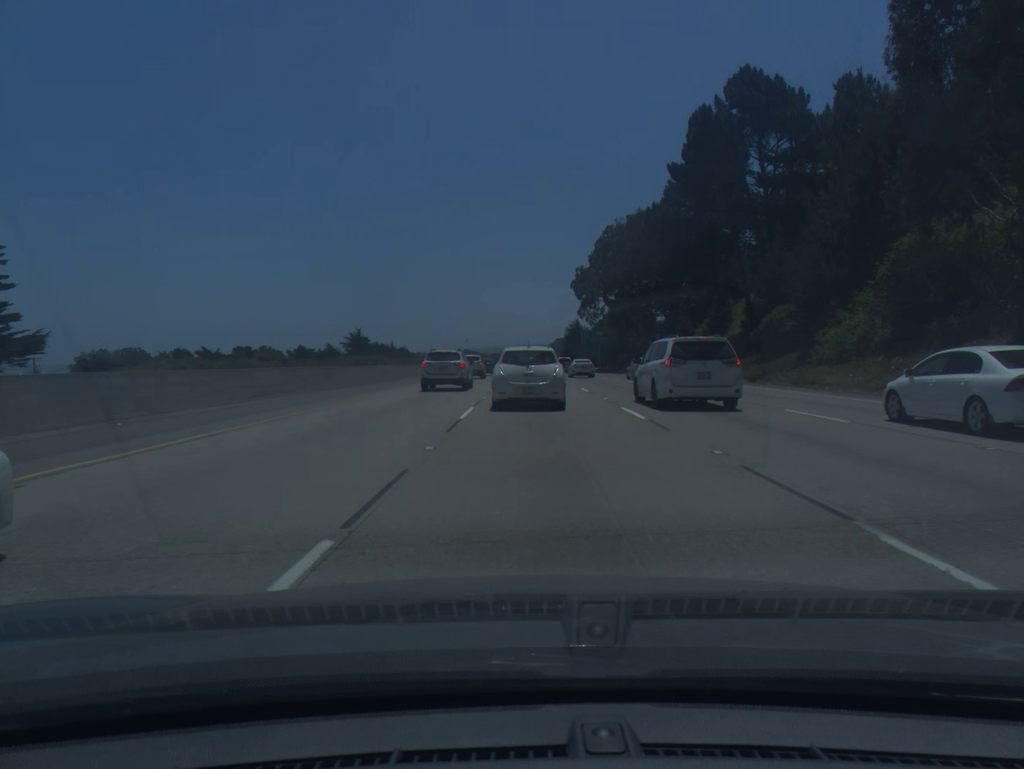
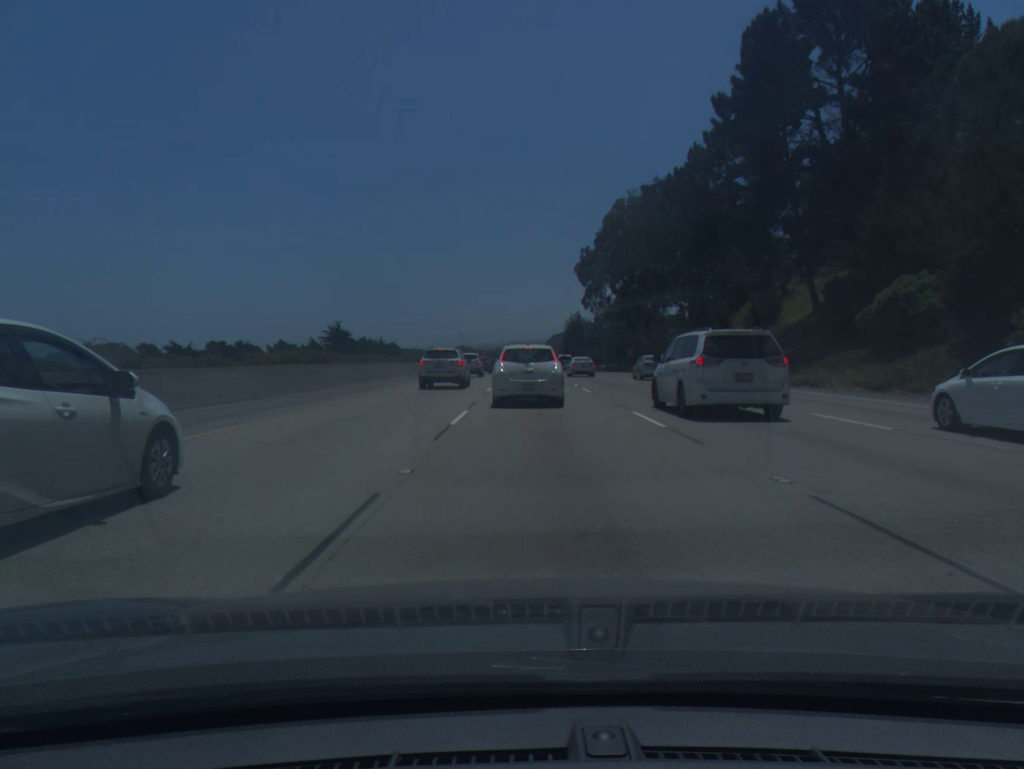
(0.0, +16.4) m; 0°
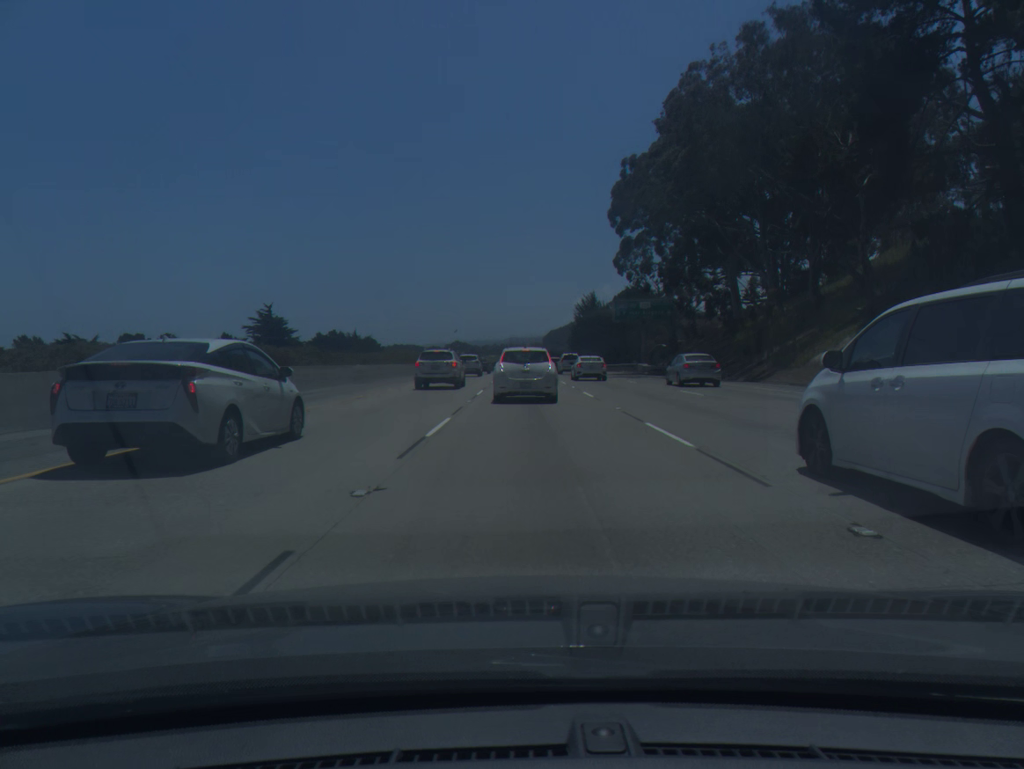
(+0.2, +46.1) m; 0°
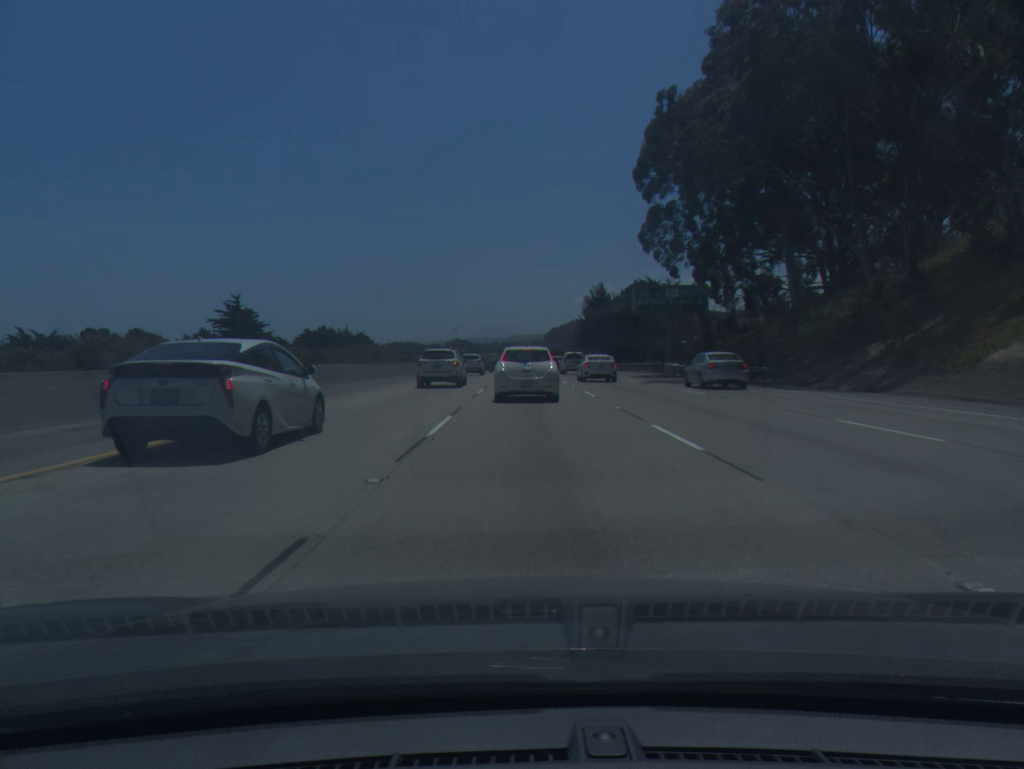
(0.0, +14.6) m; 0°
